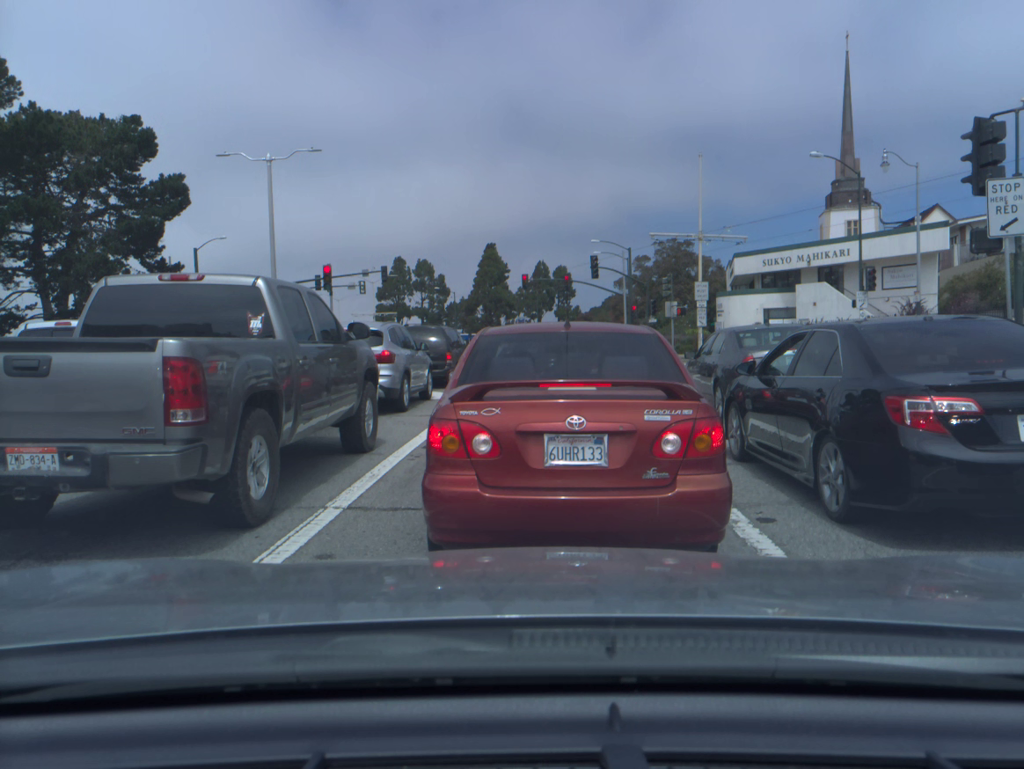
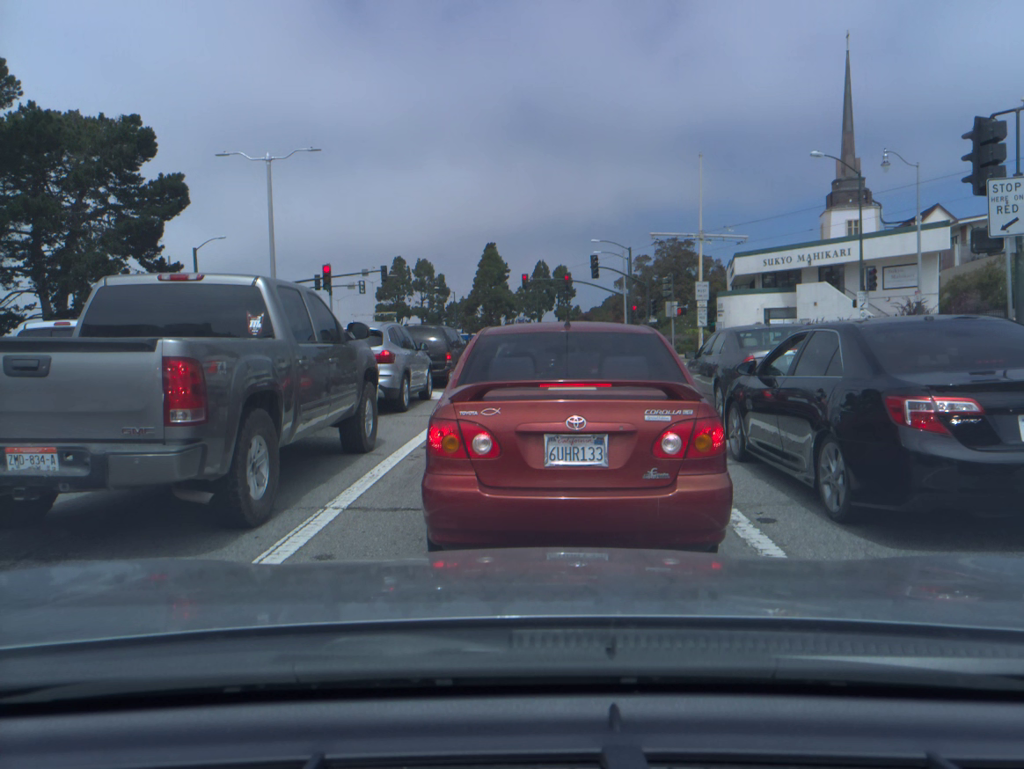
(0.0, 0.0) m; 0°
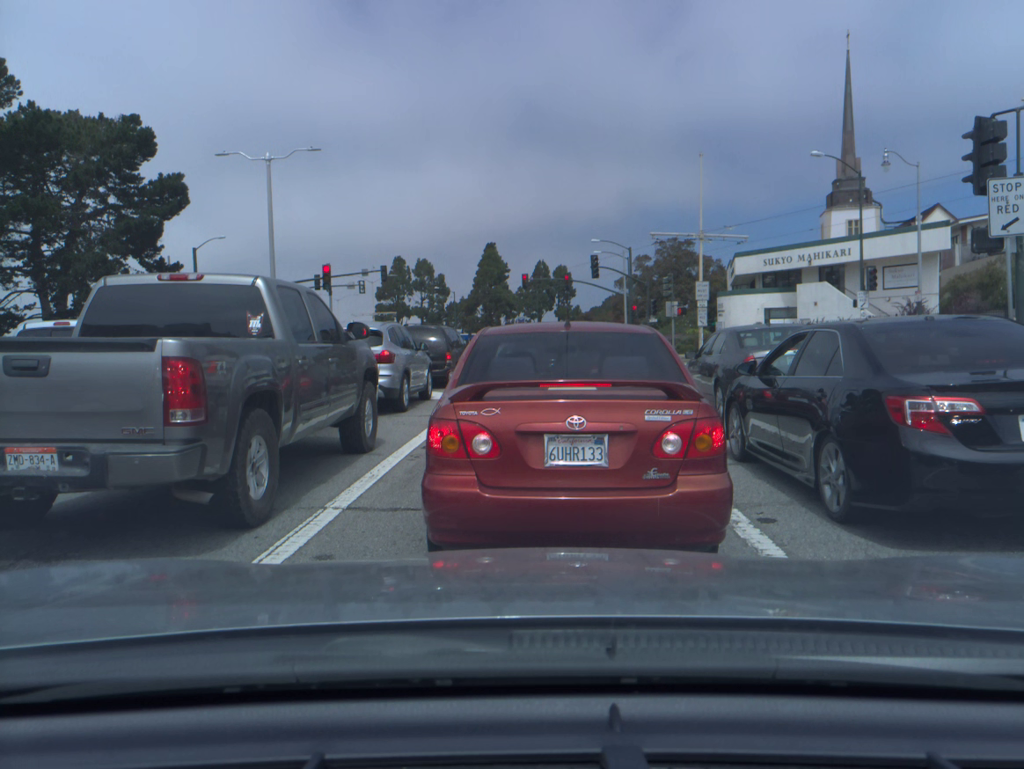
(0.0, 0.0) m; 0°
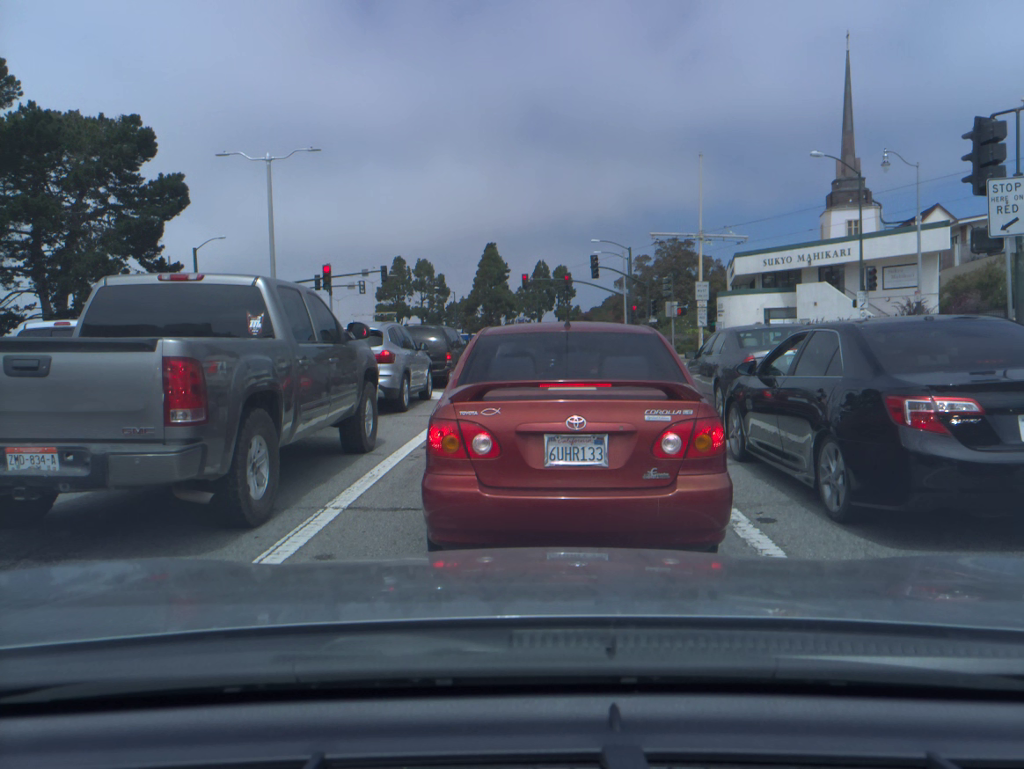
(0.0, 0.0) m; 0°
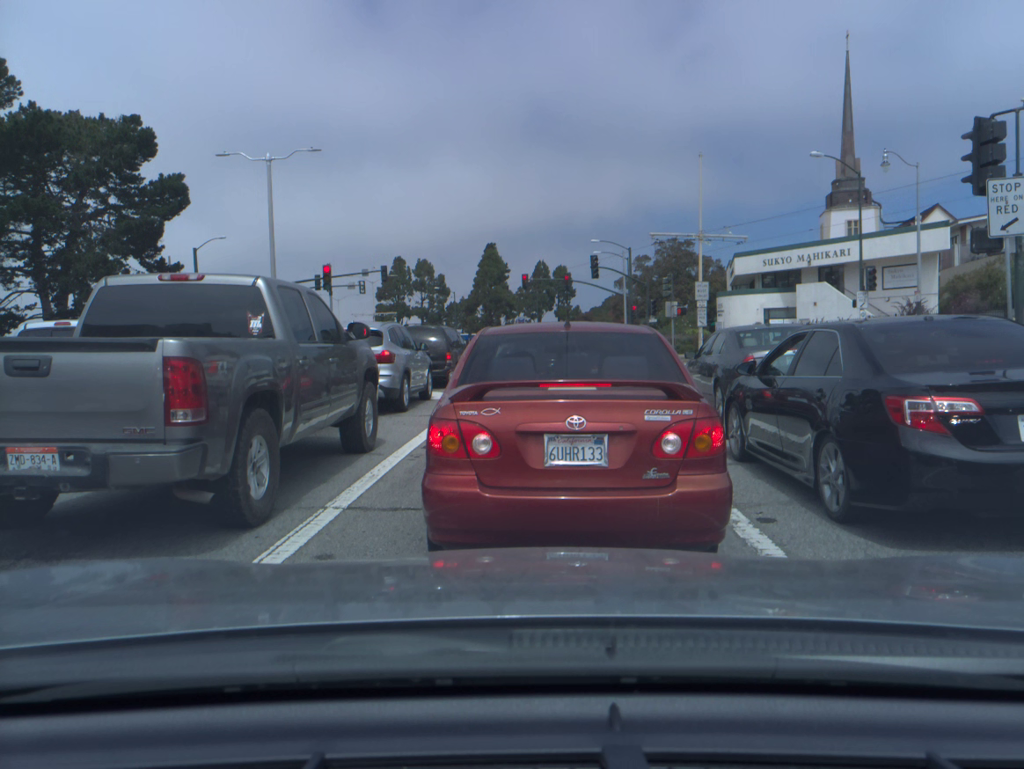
(0.0, 0.0) m; 0°
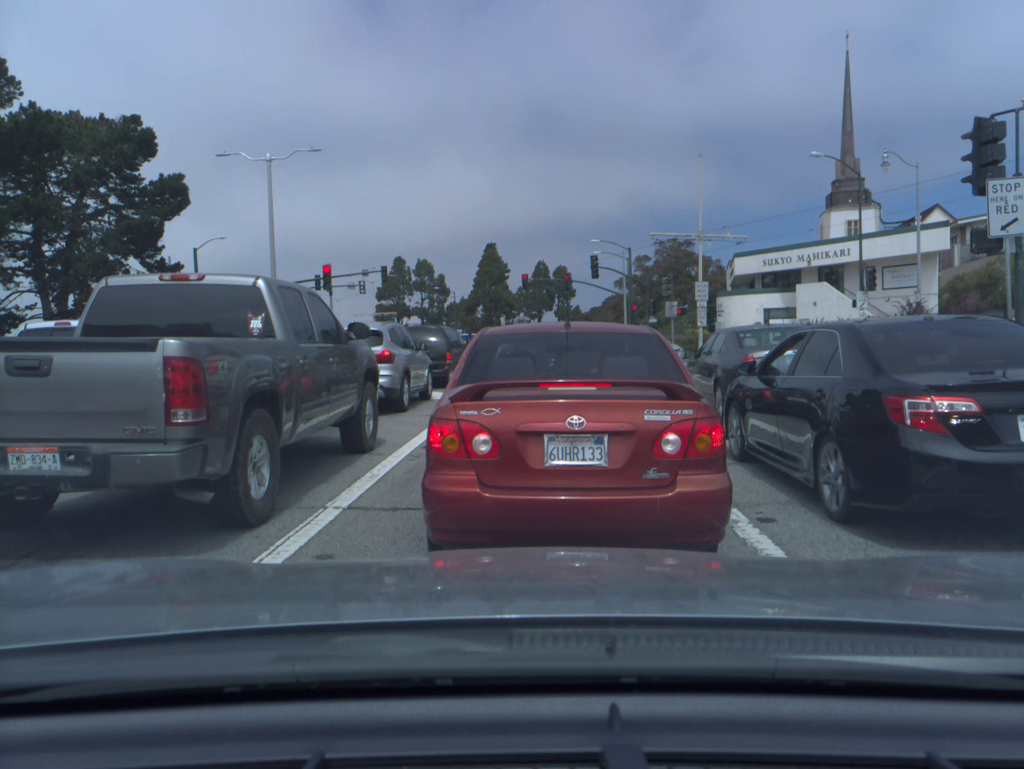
(0.0, 0.0) m; 0°
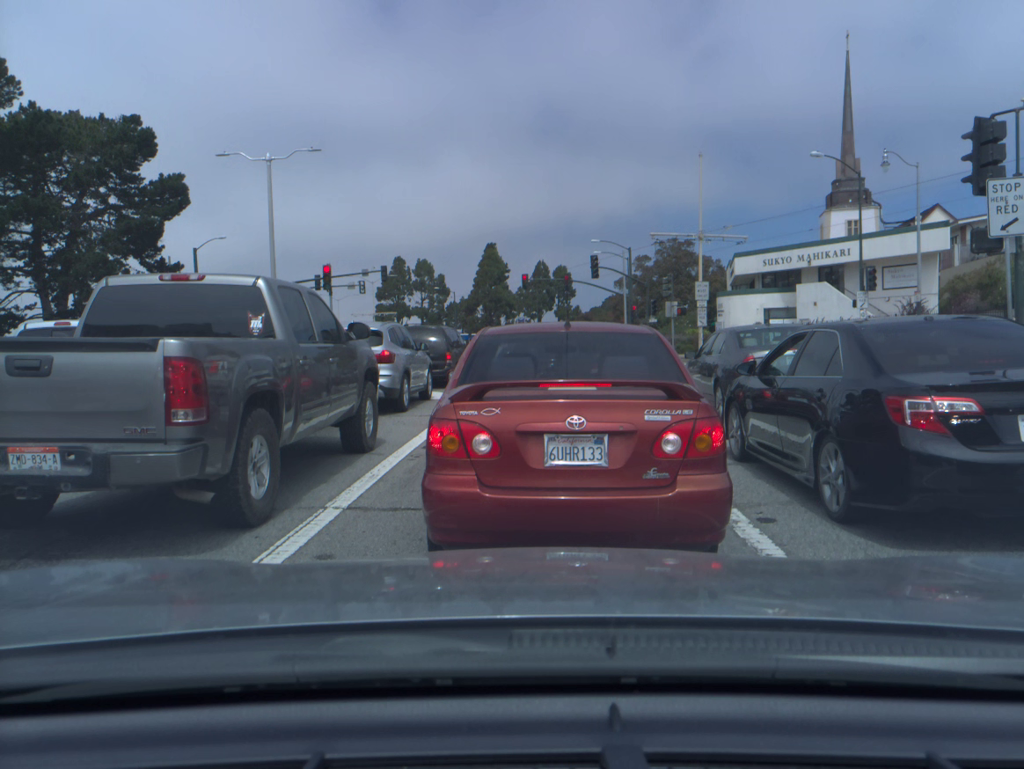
(0.0, 0.0) m; 0°
